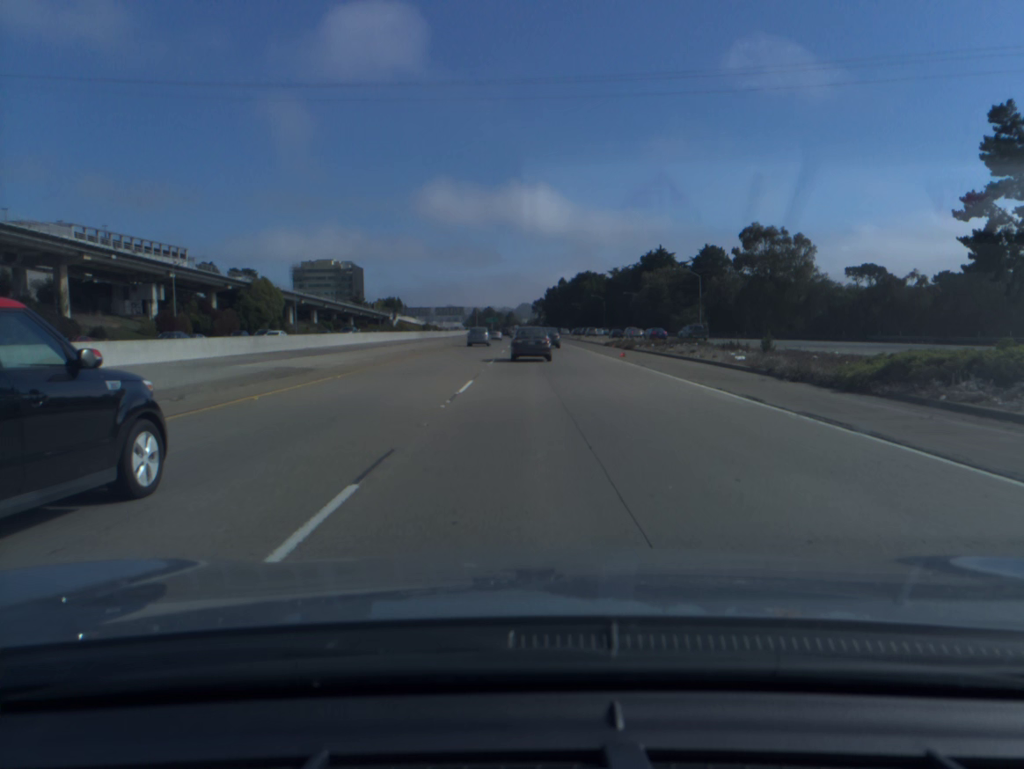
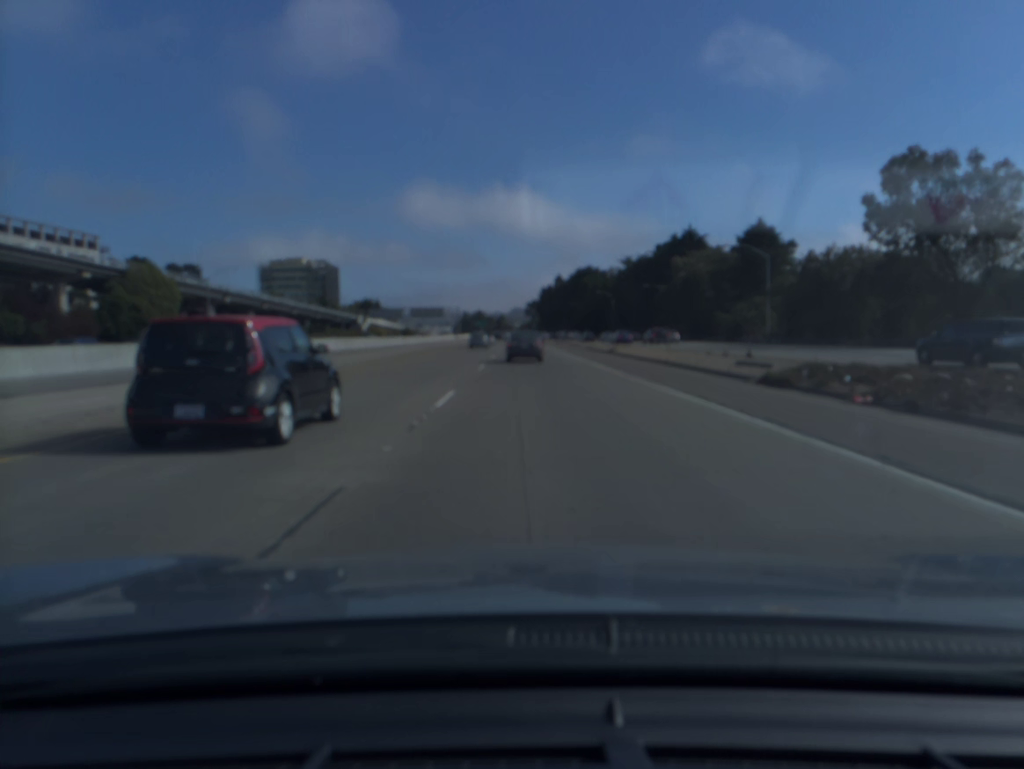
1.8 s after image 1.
(+0.2, +46.3) m; +1°
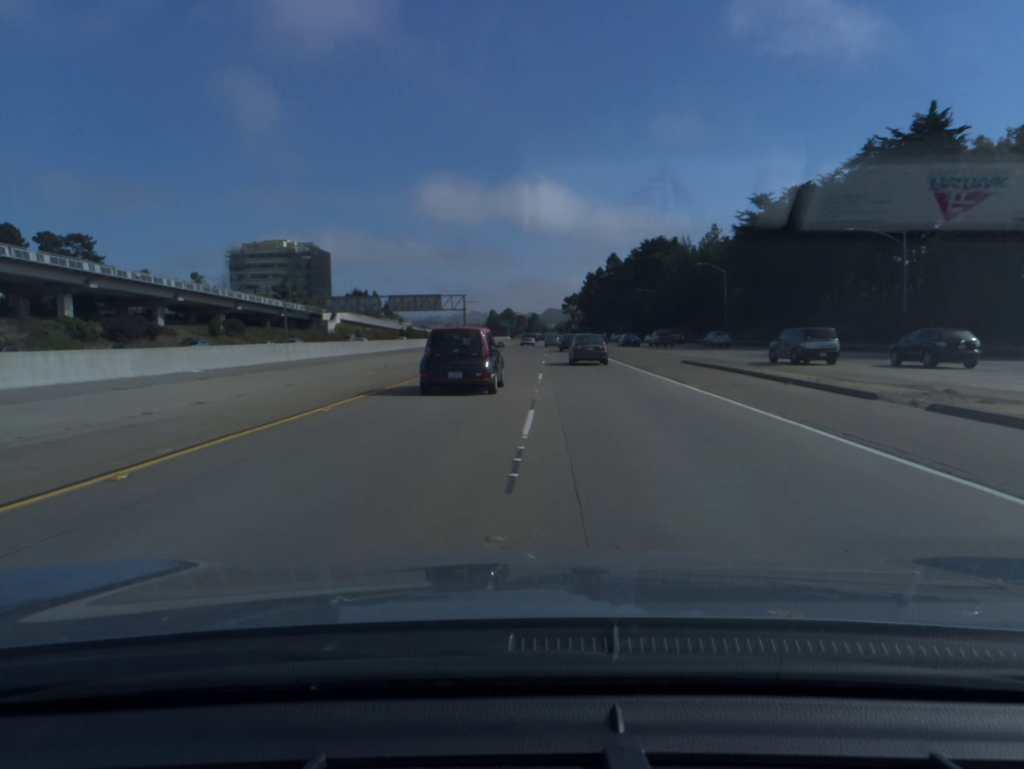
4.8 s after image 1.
(-1.7, +77.3) m; -2°
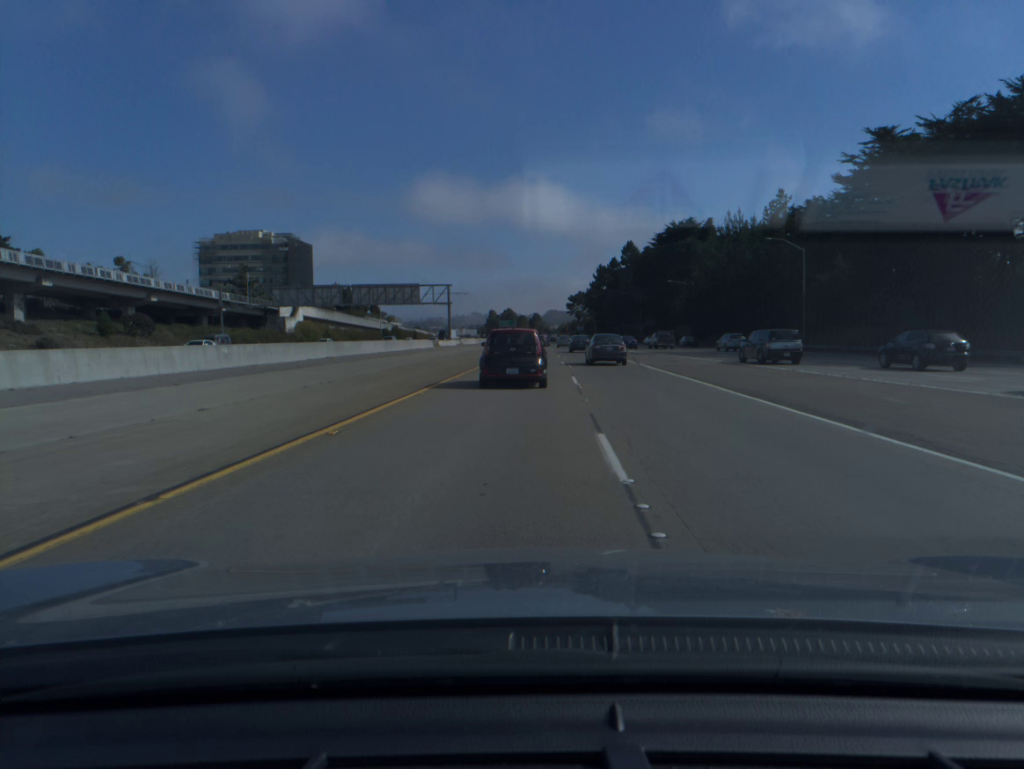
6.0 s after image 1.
(-0.1, +32.4) m; 0°
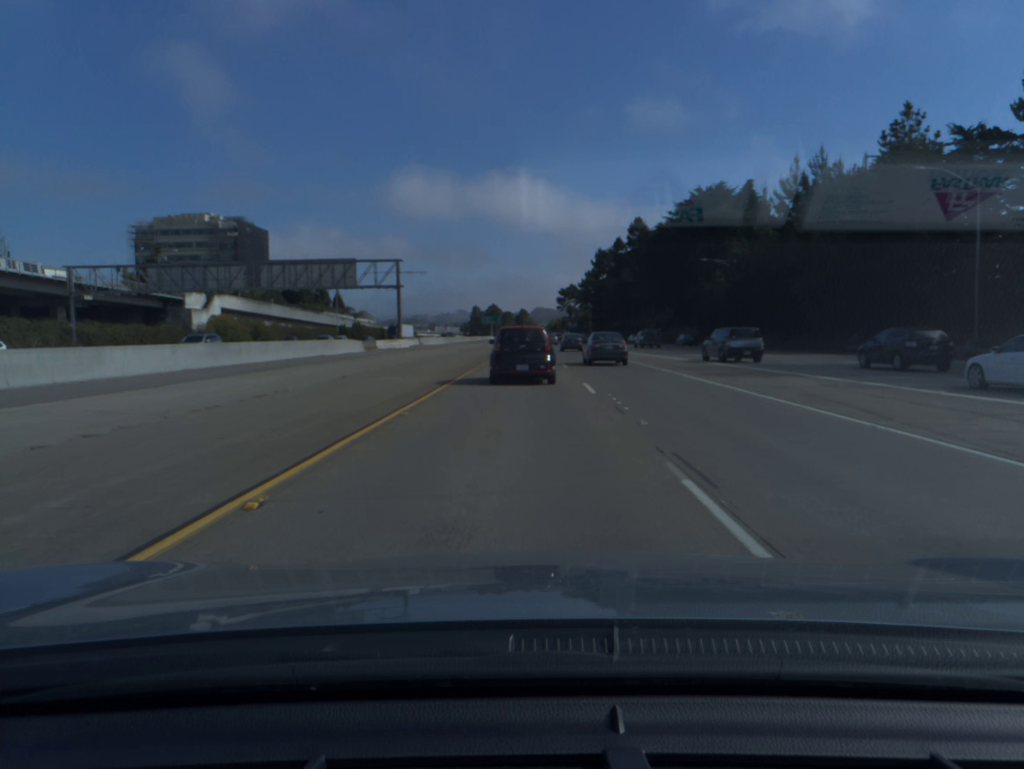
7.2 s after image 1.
(+0.3, +34.1) m; +1°
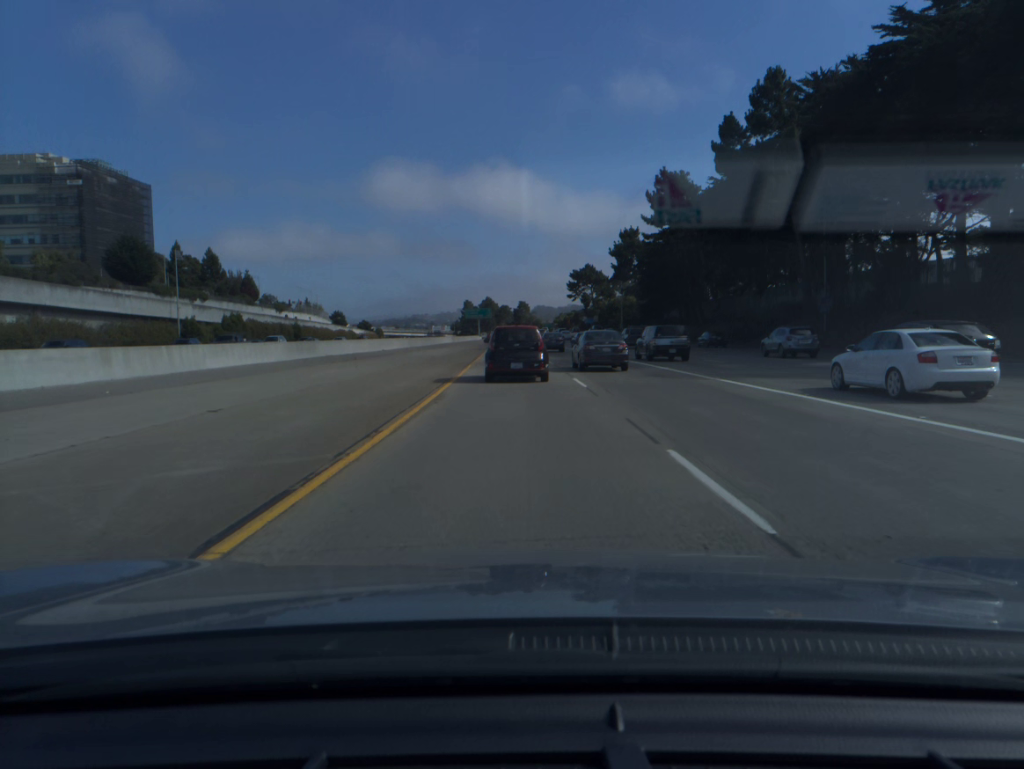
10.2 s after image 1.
(+0.3, +86.4) m; 0°
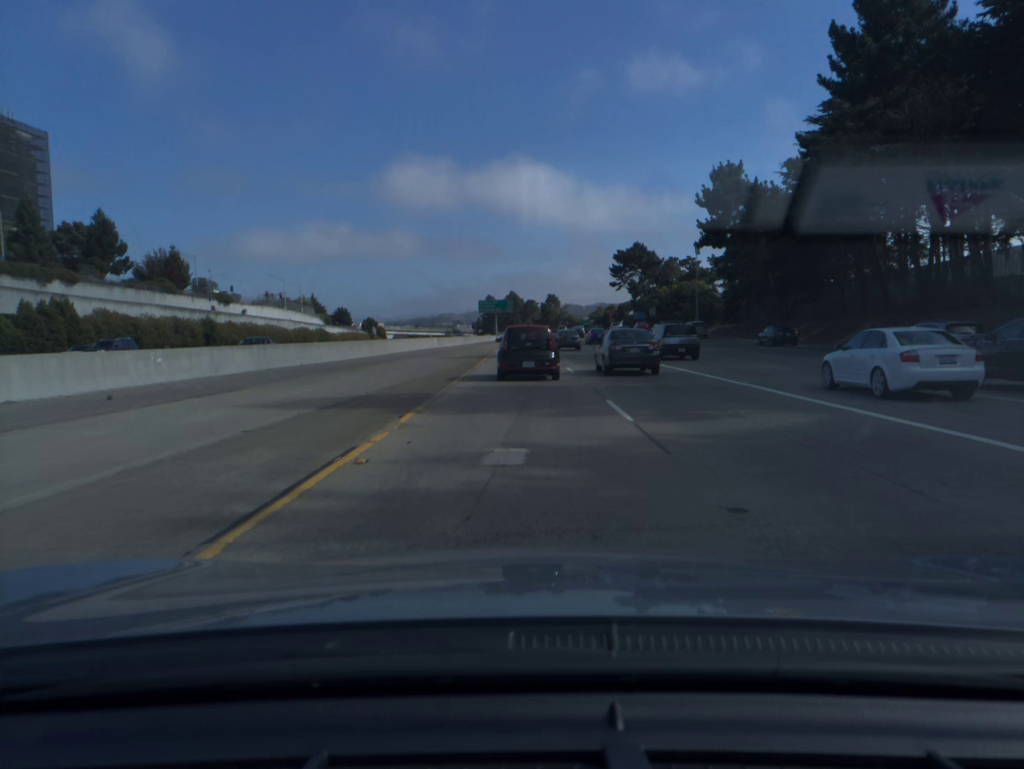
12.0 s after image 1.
(-0.9, +51.7) m; -2°
